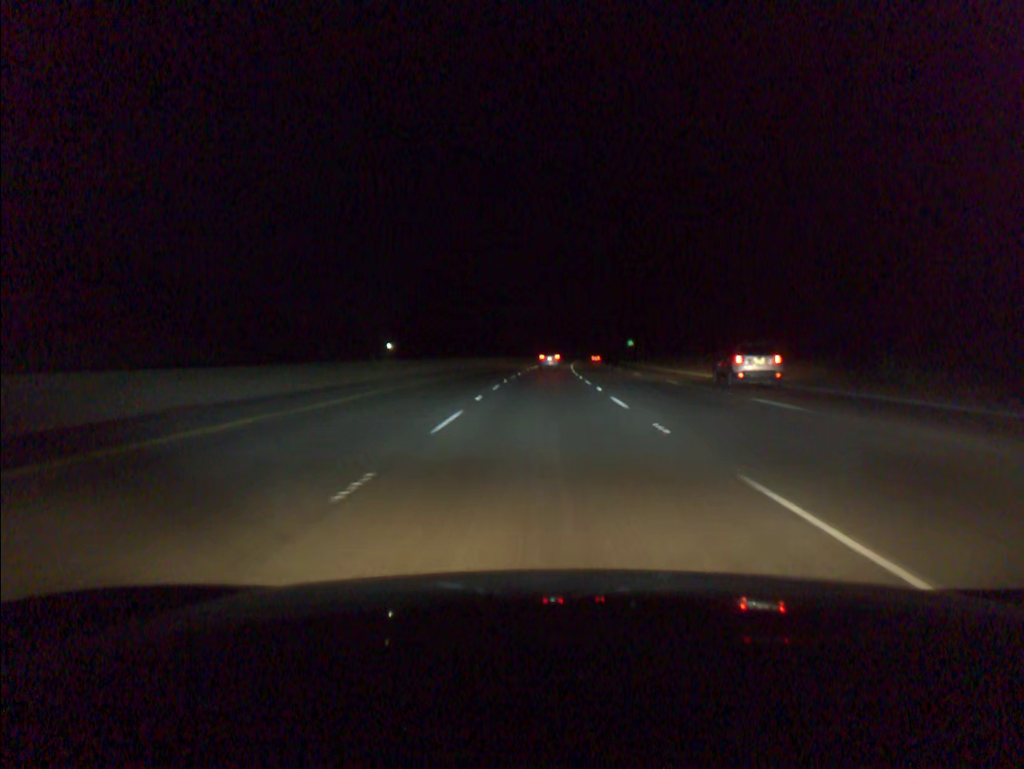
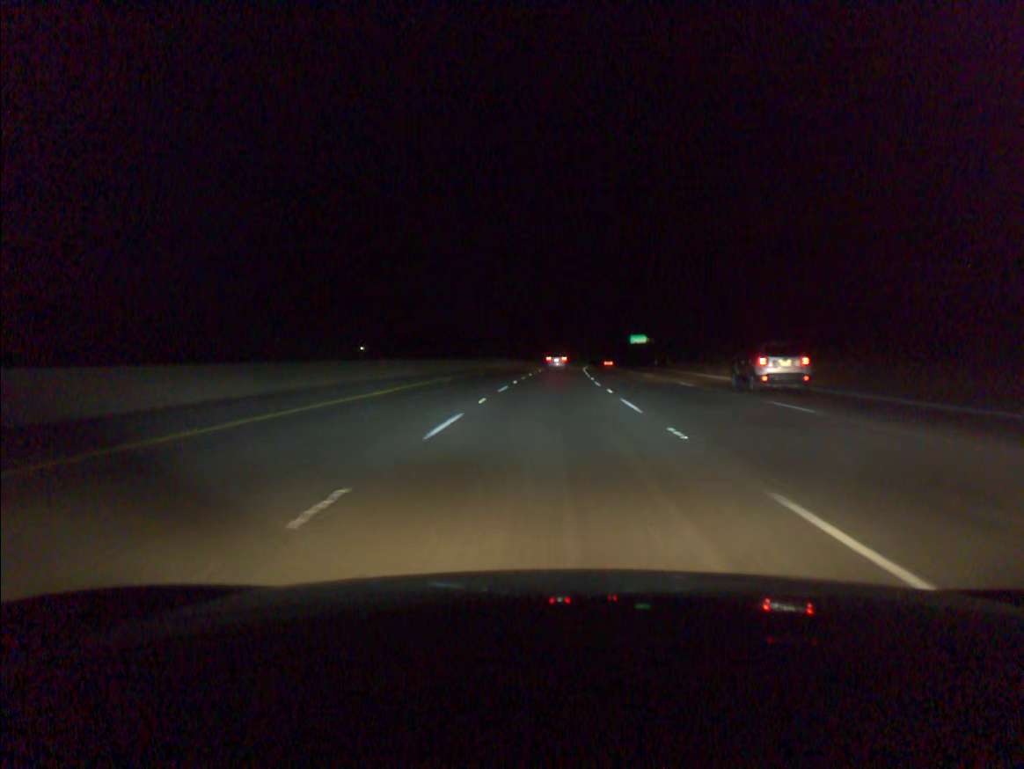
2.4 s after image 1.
(+0.8, +73.8) m; +2°
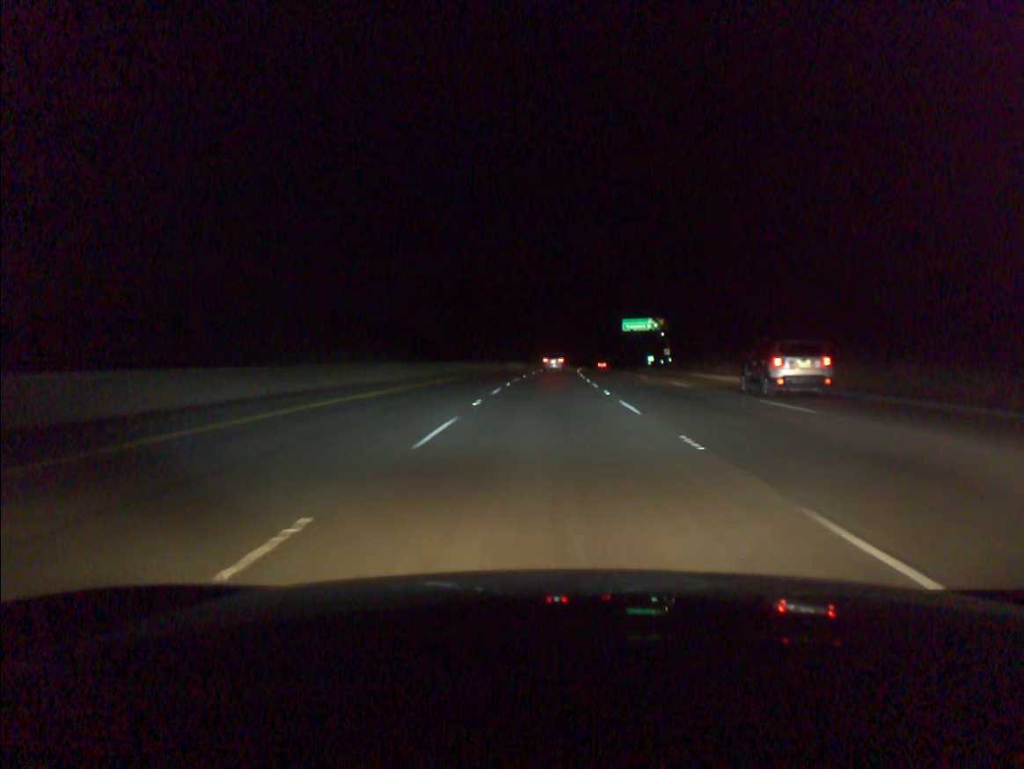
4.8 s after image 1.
(+2.0, +73.6) m; +3°
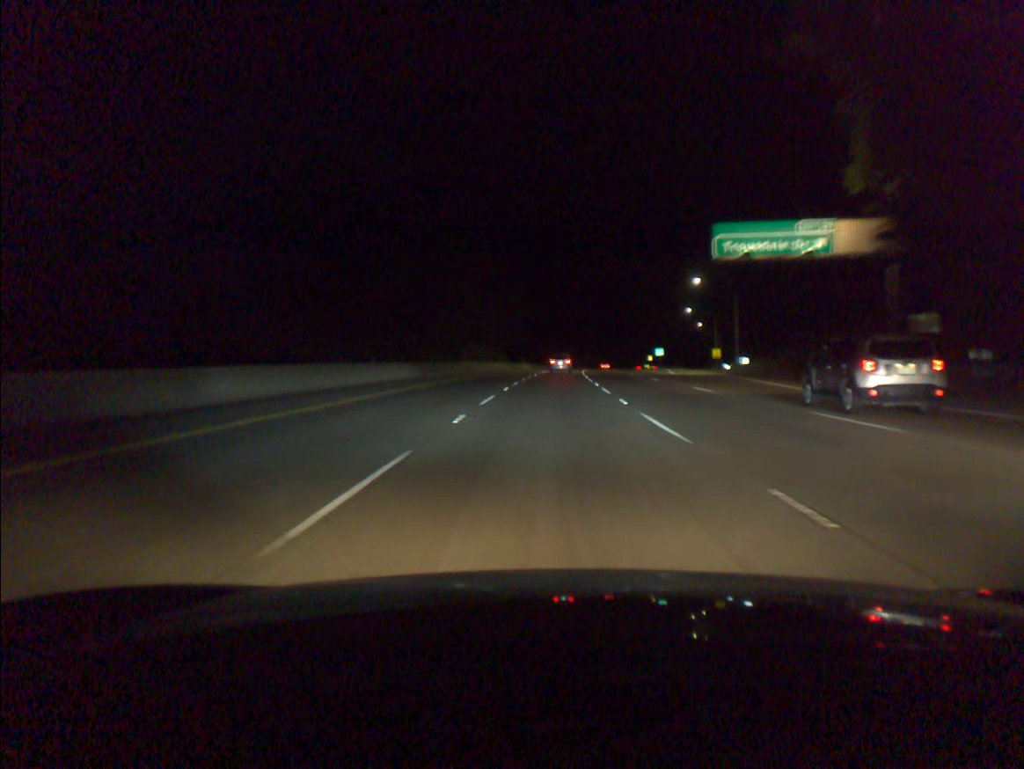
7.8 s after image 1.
(+2.6, +92.3) m; +3°
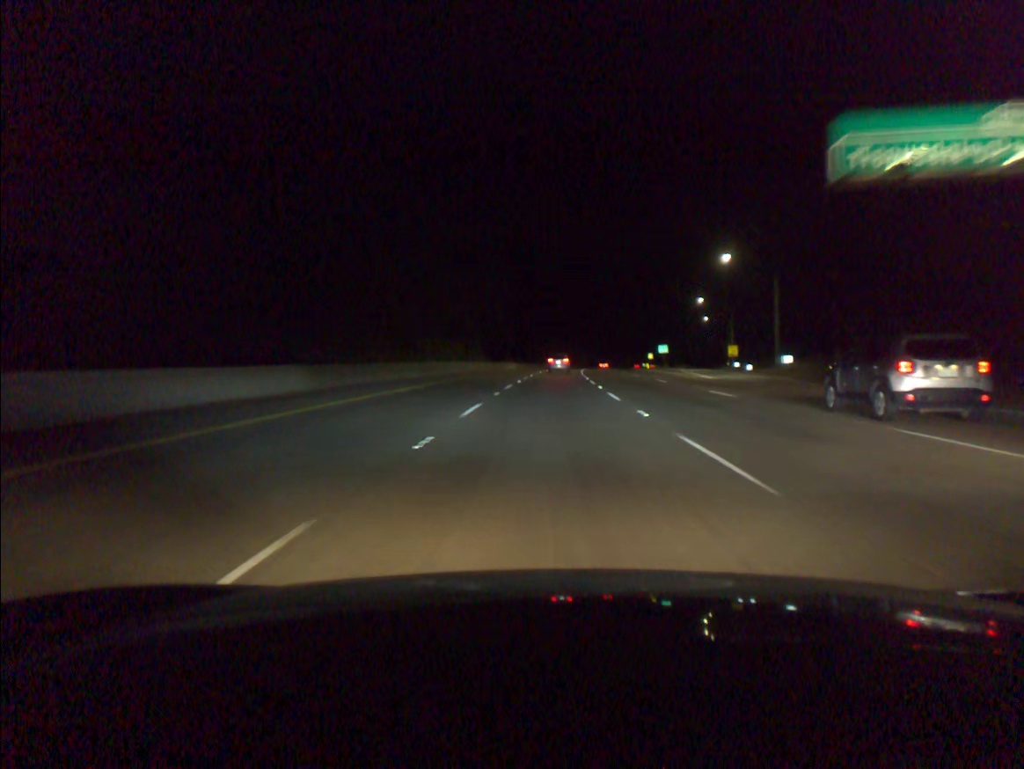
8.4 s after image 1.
(+0.1, +18.6) m; +1°
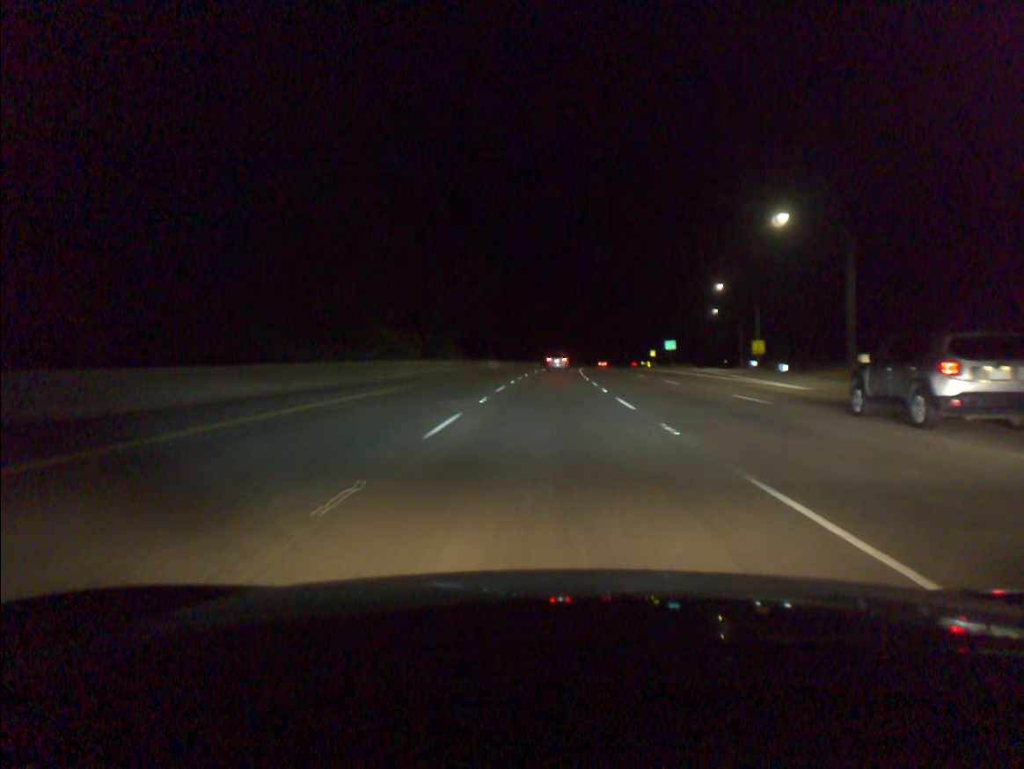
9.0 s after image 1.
(+0.1, +18.6) m; +1°
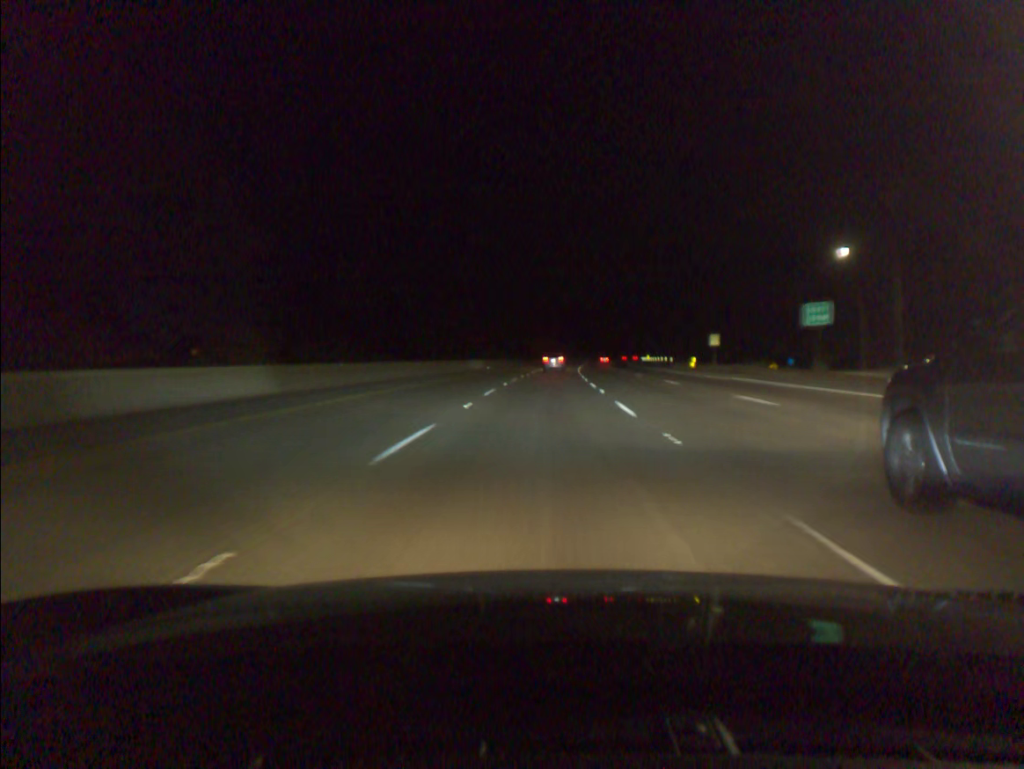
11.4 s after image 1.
(+1.9, +74.8) m; +3°
